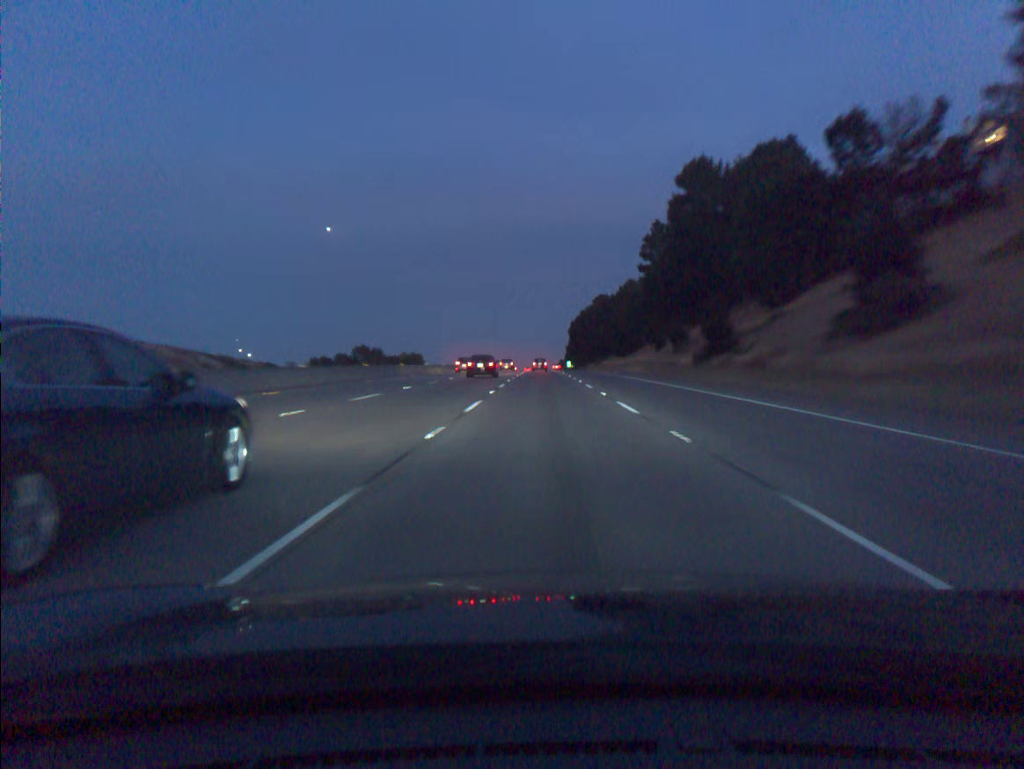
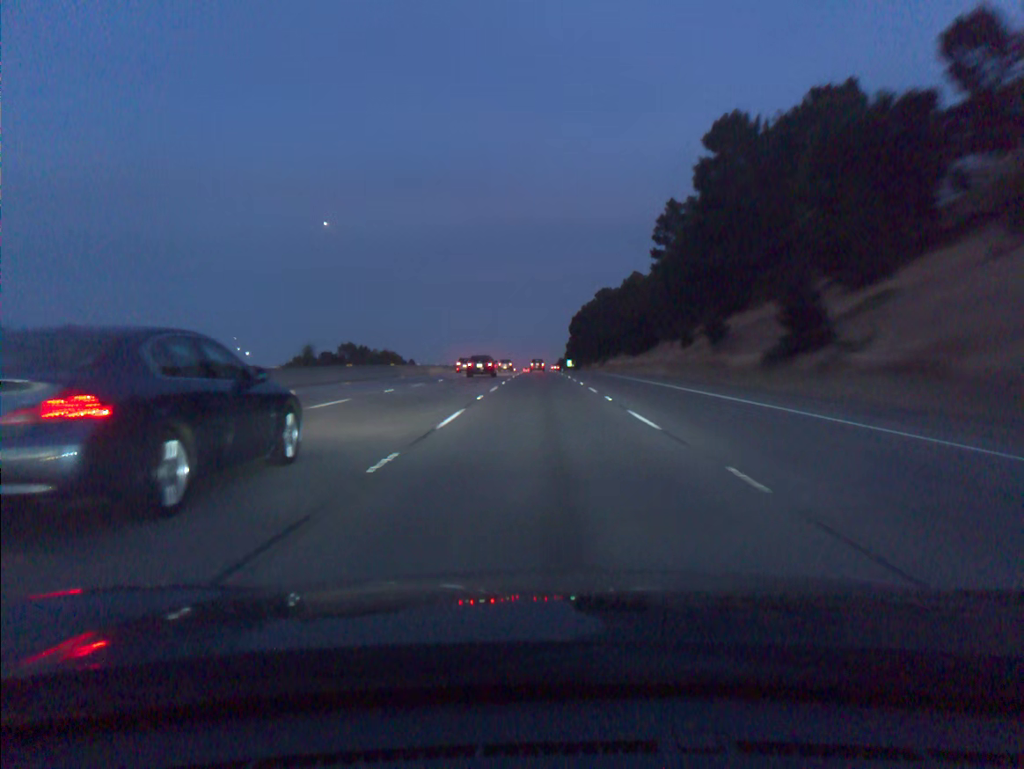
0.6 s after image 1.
(0.0, +18.3) m; 0°
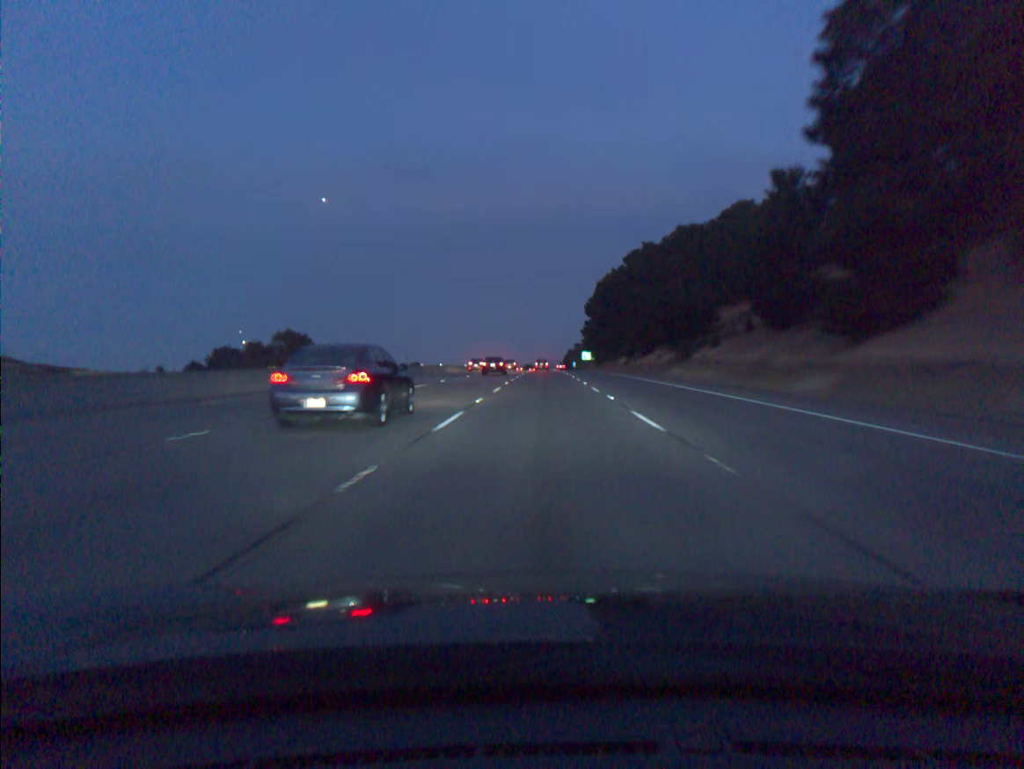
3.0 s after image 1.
(-0.3, +73.6) m; 0°
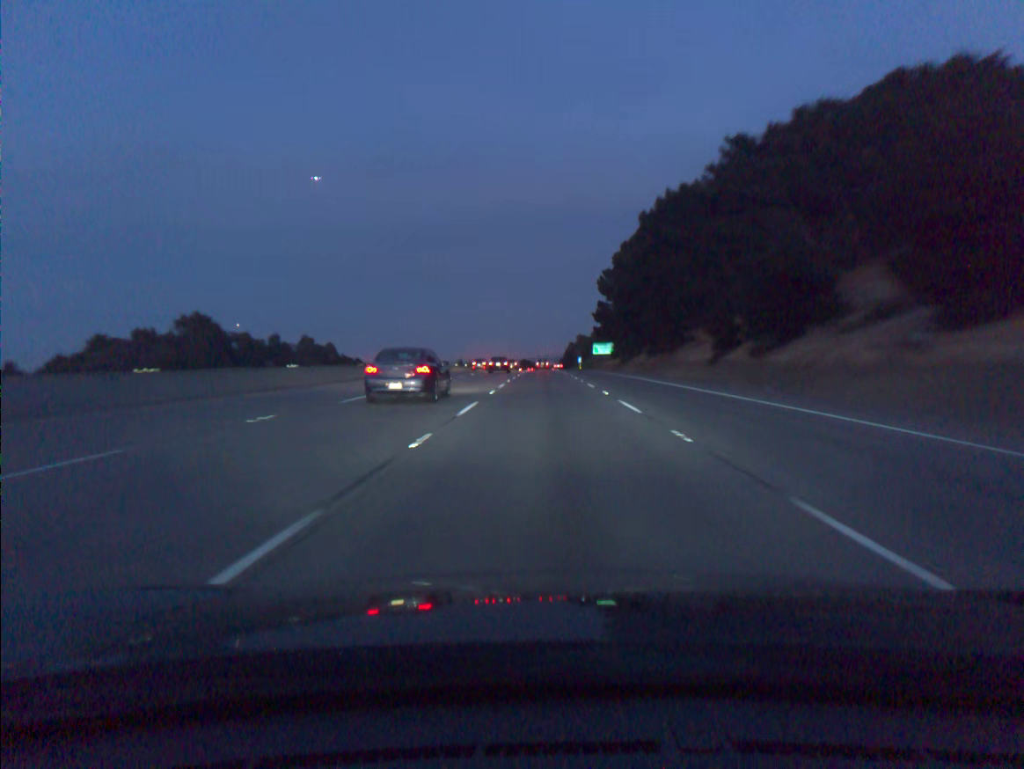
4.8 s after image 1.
(0.0, +55.5) m; 0°
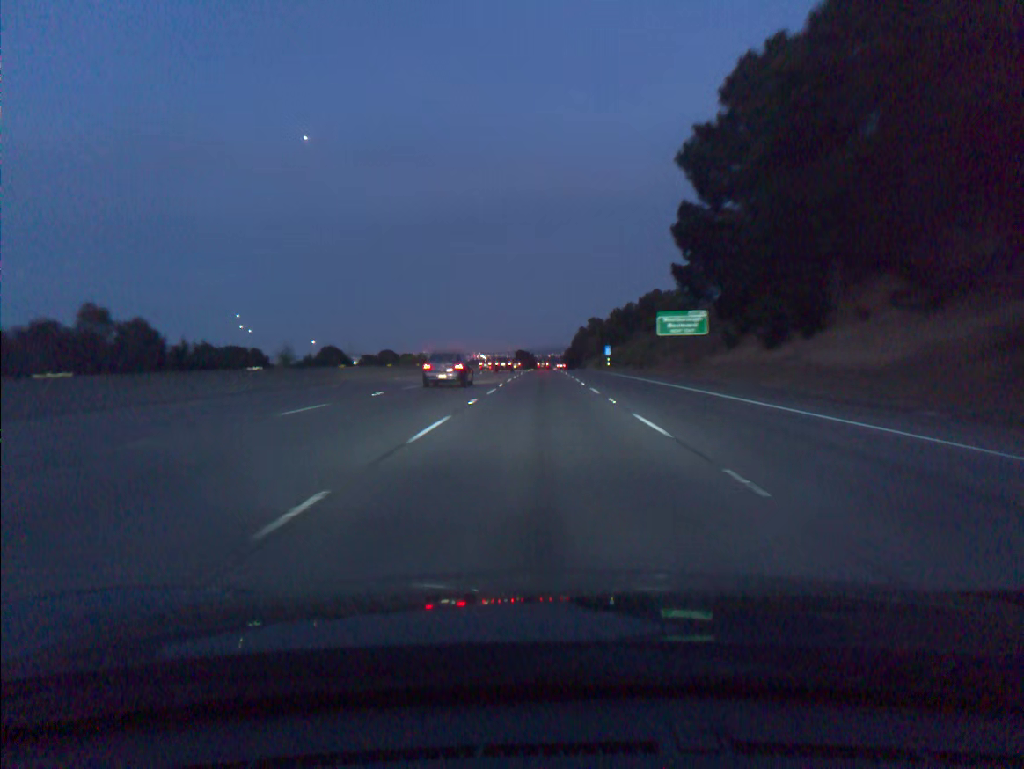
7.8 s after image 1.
(+0.2, +92.5) m; 0°
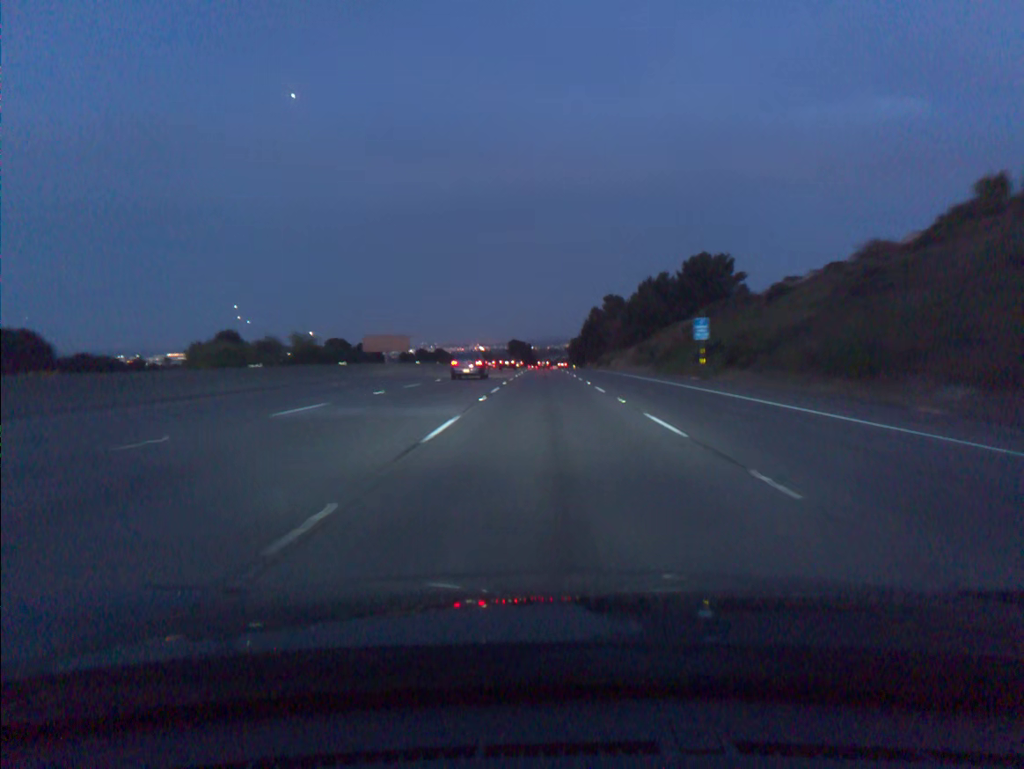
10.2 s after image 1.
(-0.1, +73.7) m; 0°
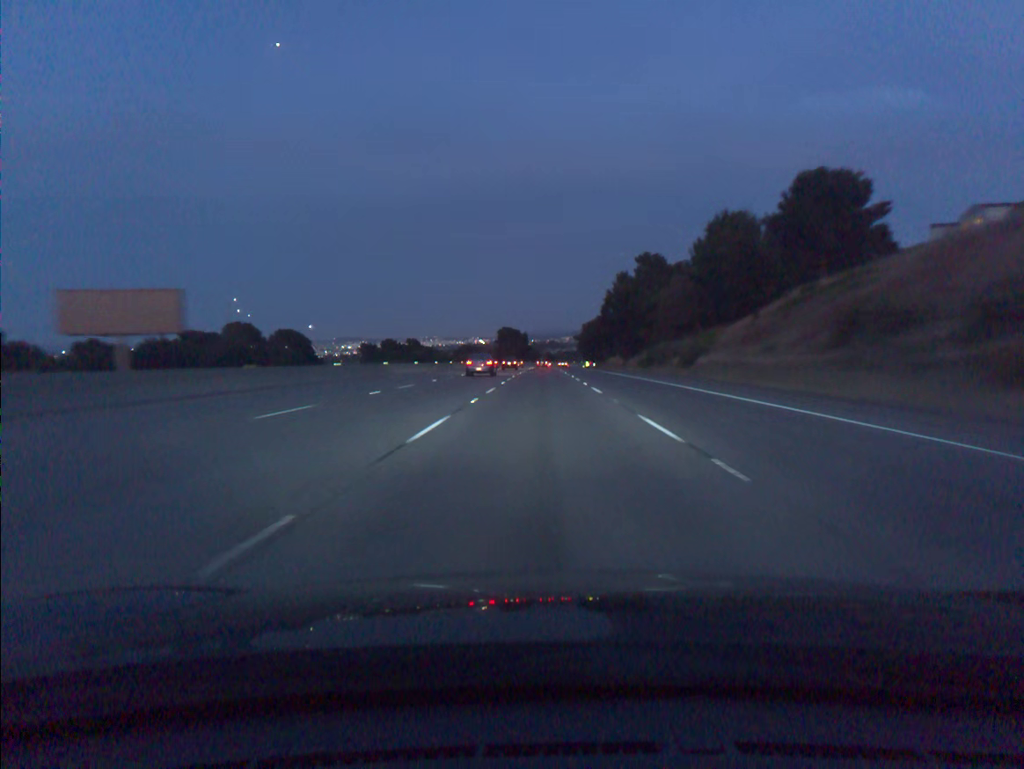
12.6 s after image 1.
(+0.2, +73.7) m; 0°
